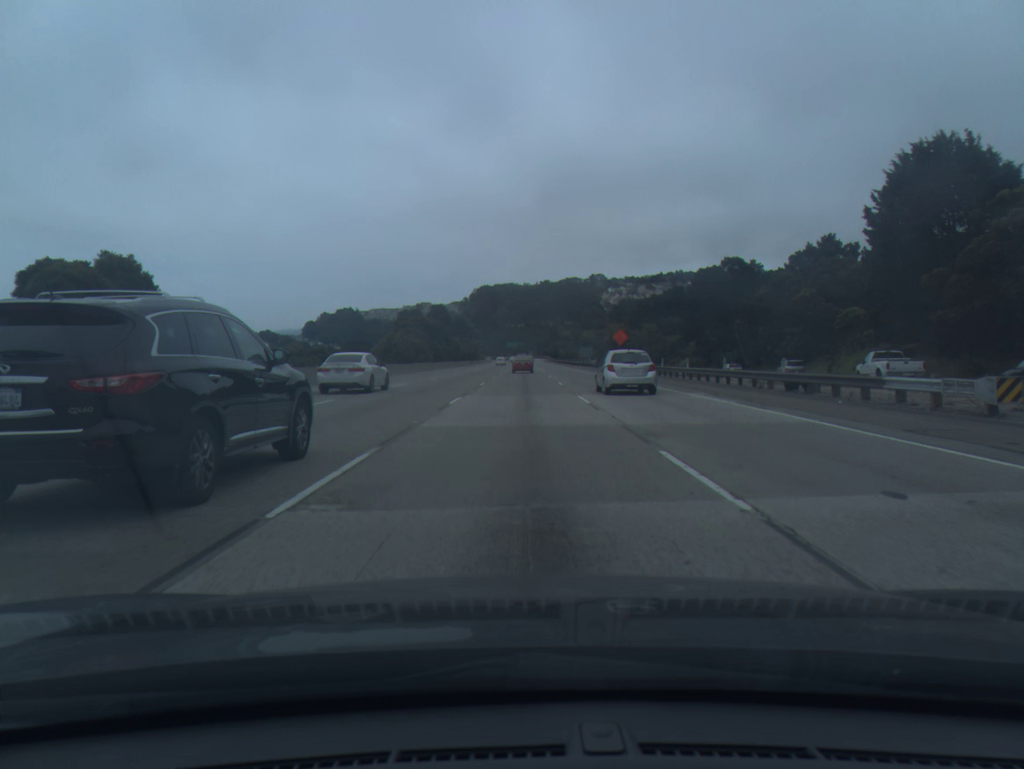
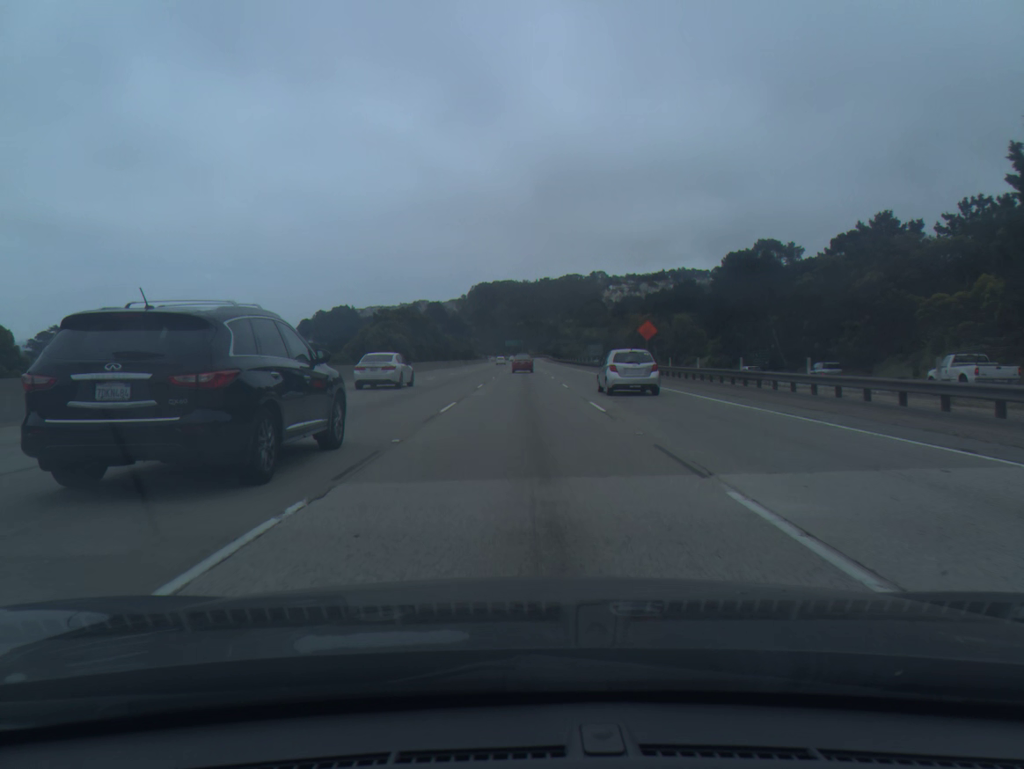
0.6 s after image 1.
(0.0, +17.5) m; 0°
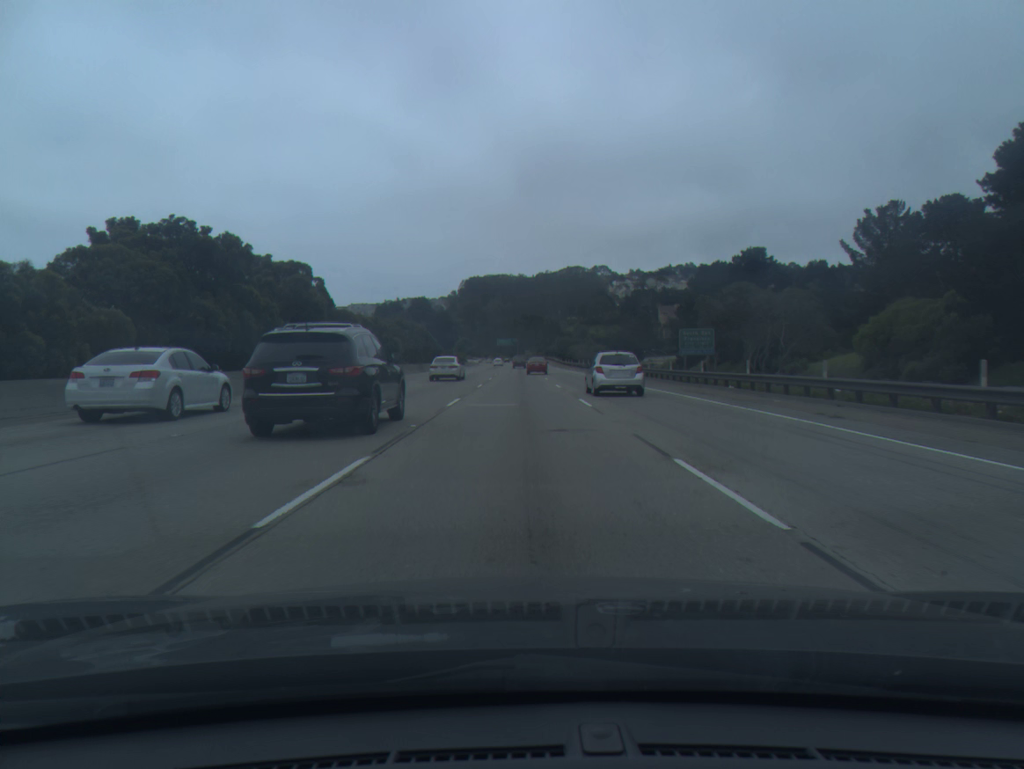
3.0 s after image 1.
(+0.4, +70.4) m; 0°
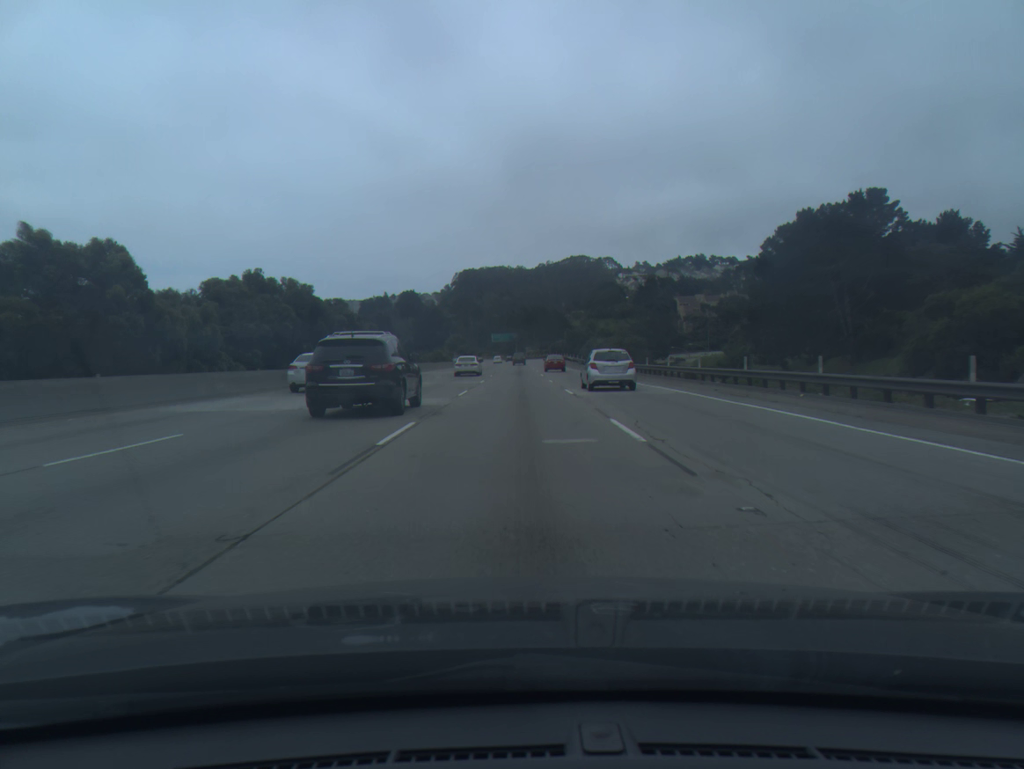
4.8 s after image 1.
(0.0, +53.1) m; 0°
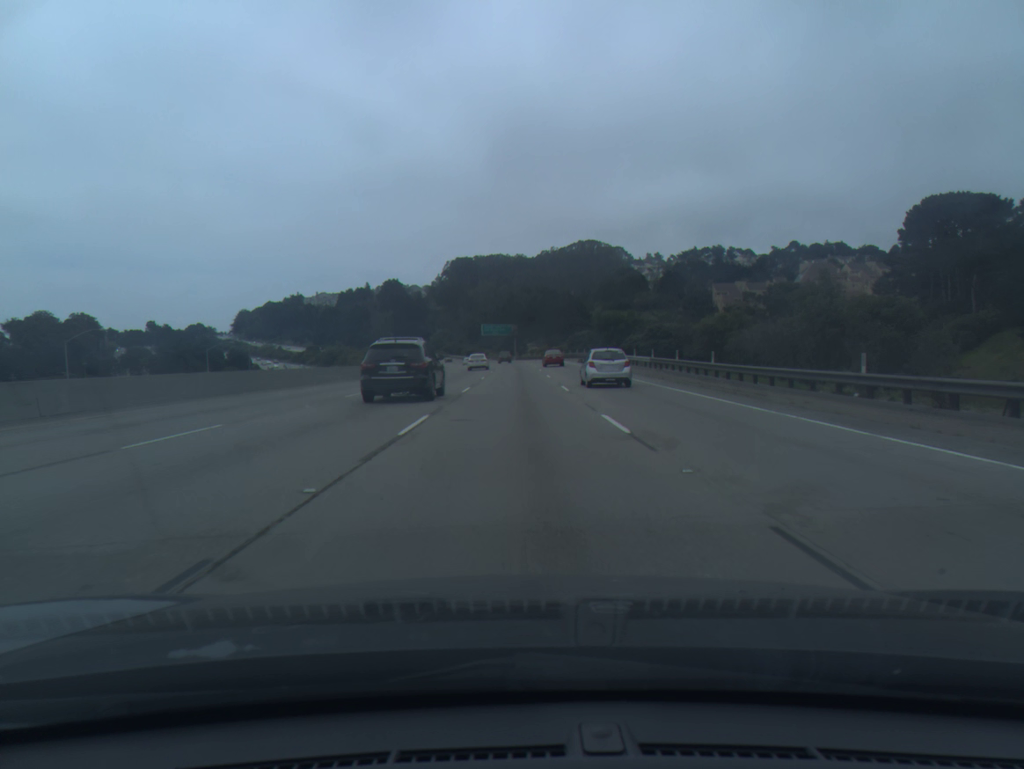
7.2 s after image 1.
(-0.2, +71.5) m; 0°
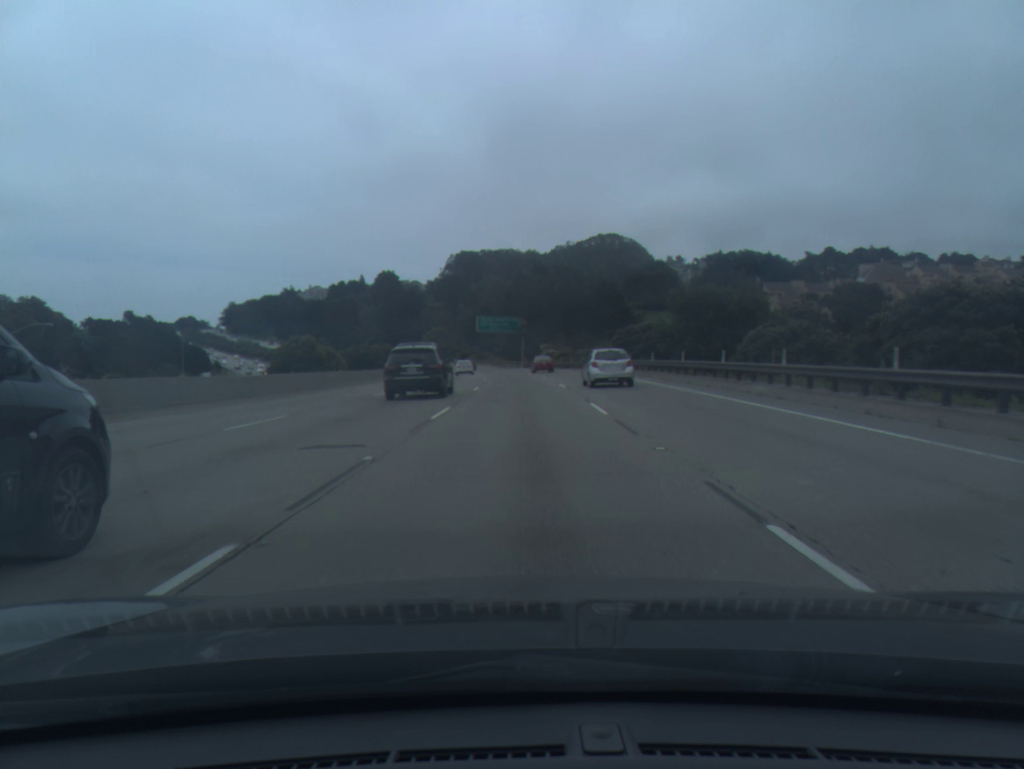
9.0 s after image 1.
(-0.2, +54.8) m; -1°
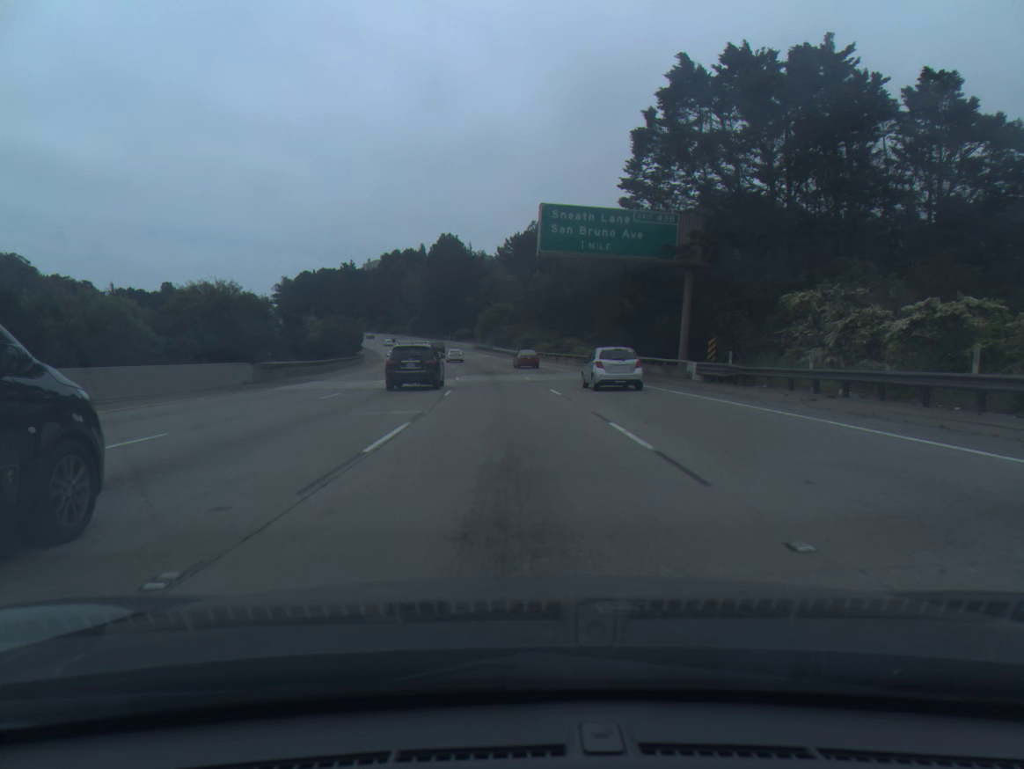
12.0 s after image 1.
(-3.3, +93.6) m; -6°
